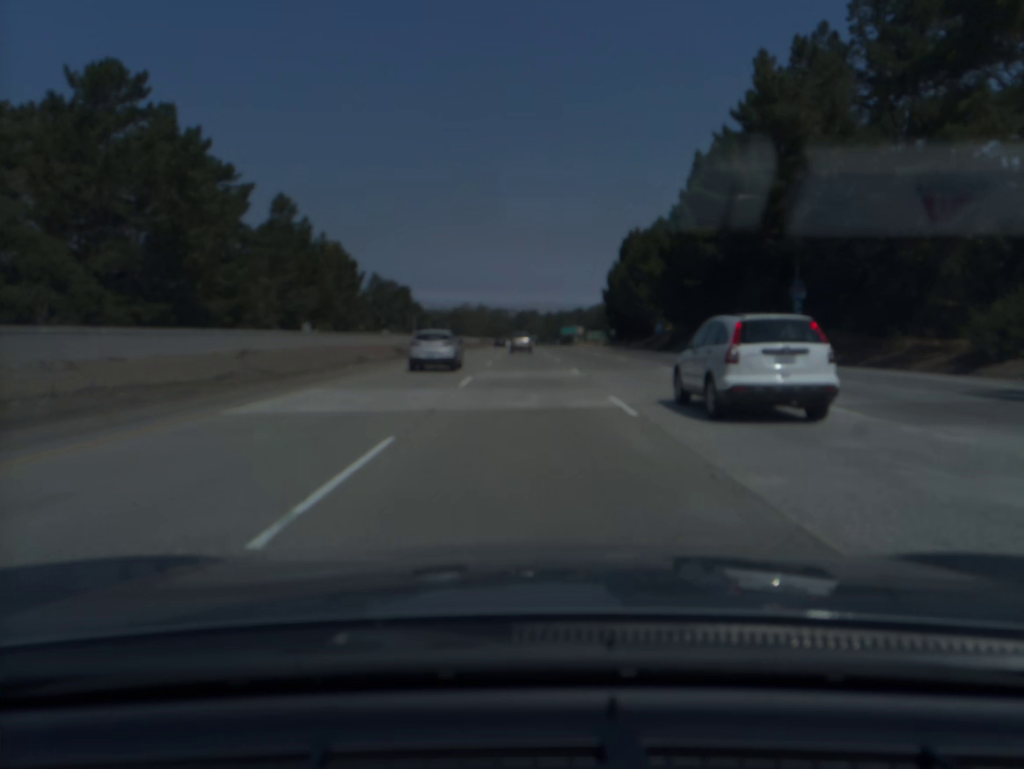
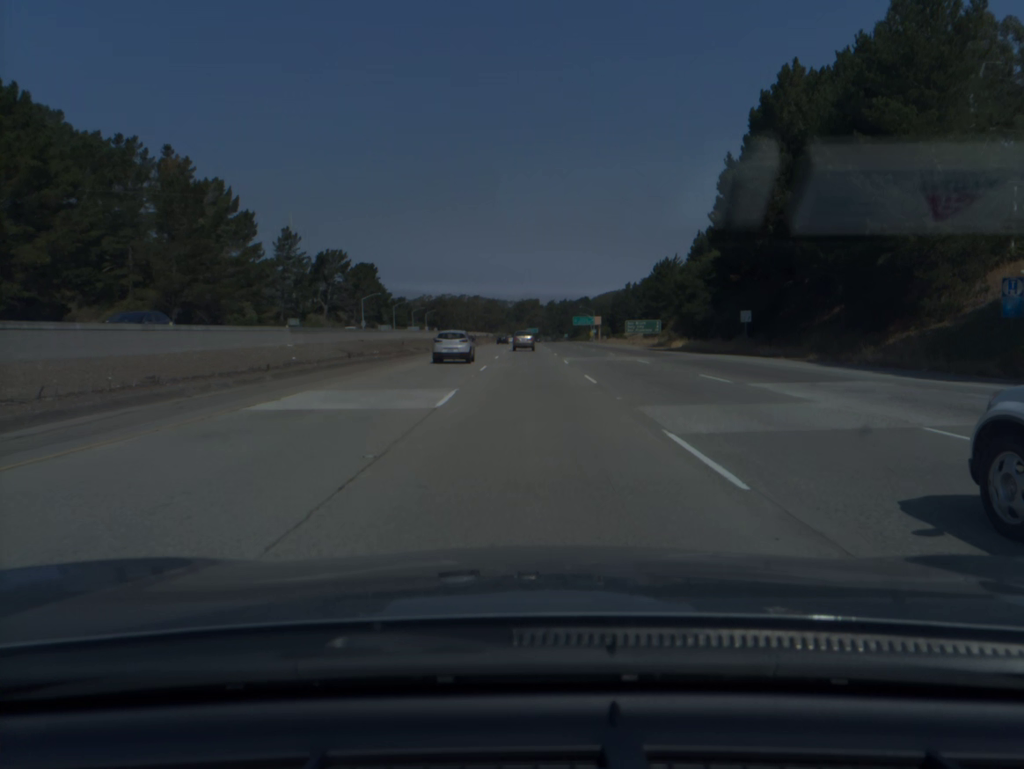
(-0.1, +79.0) m; 0°
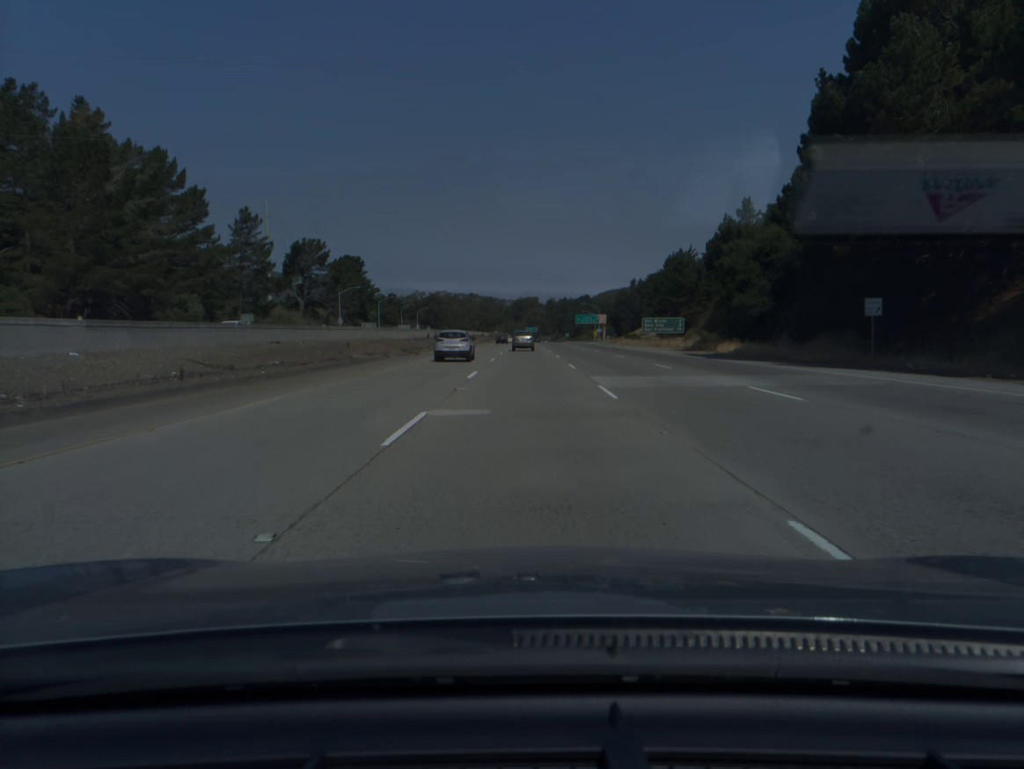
(0.0, +19.8) m; 0°
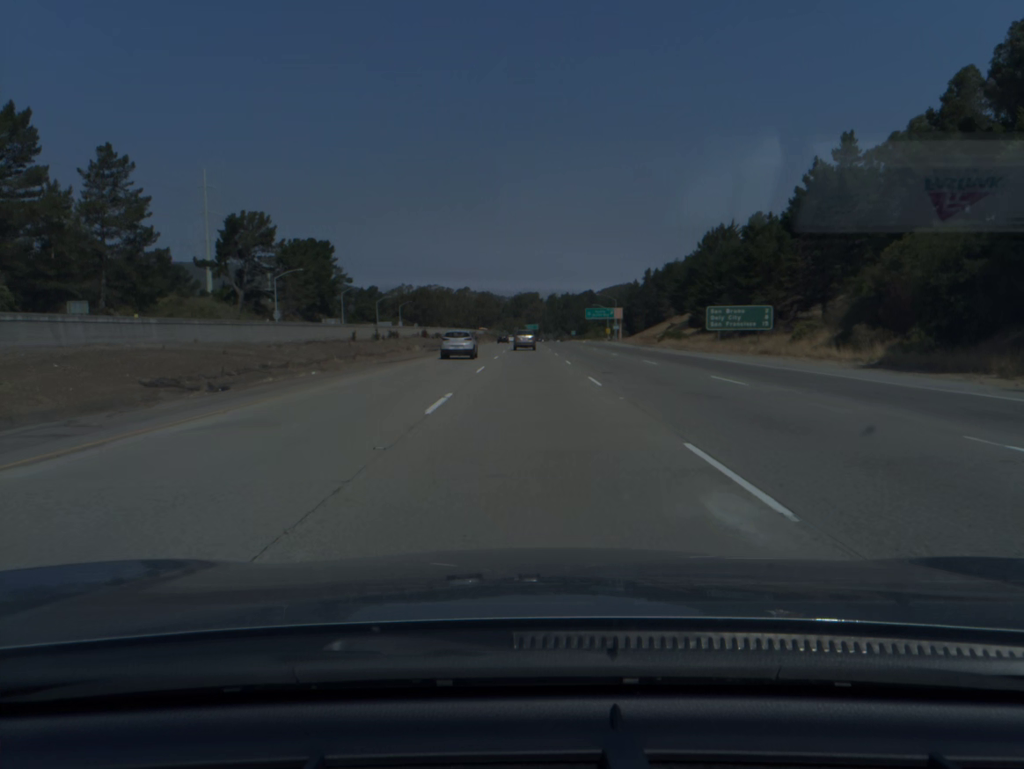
(0.0, +39.8) m; 0°
